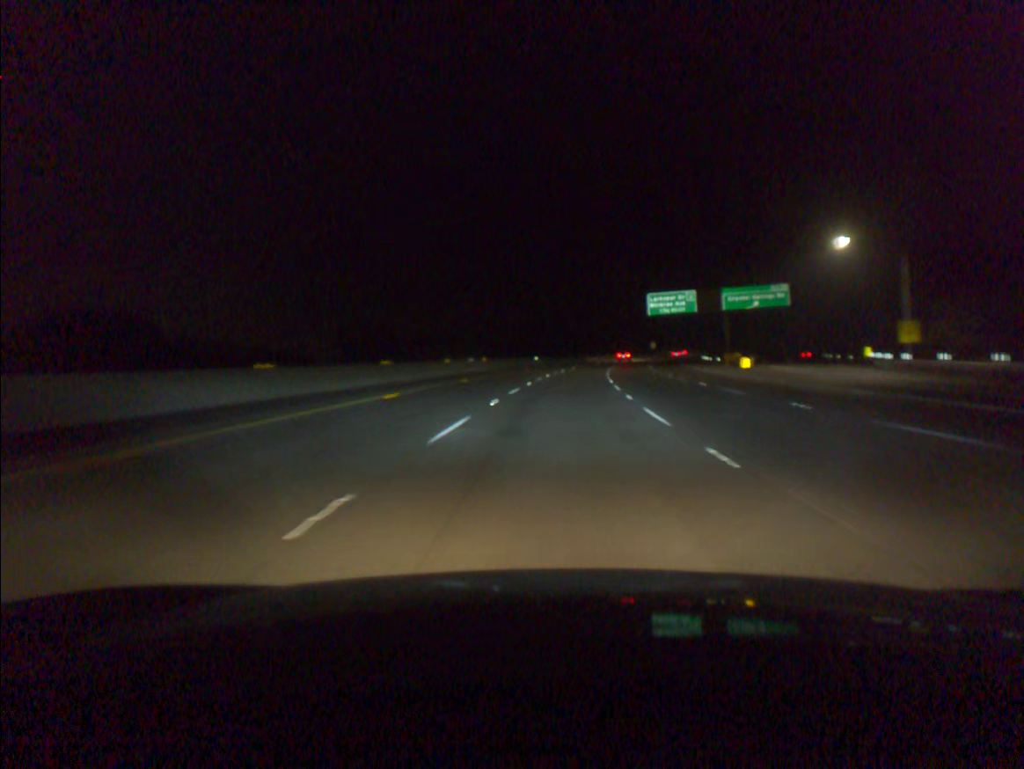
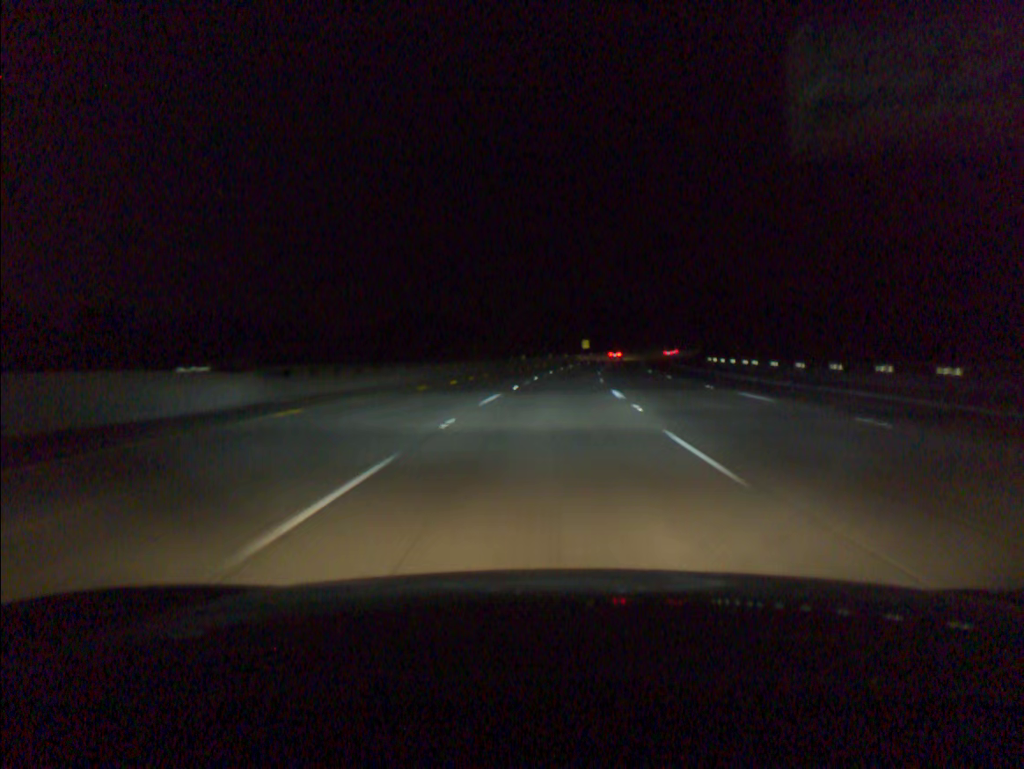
(+5.0, +76.9) m; +7°
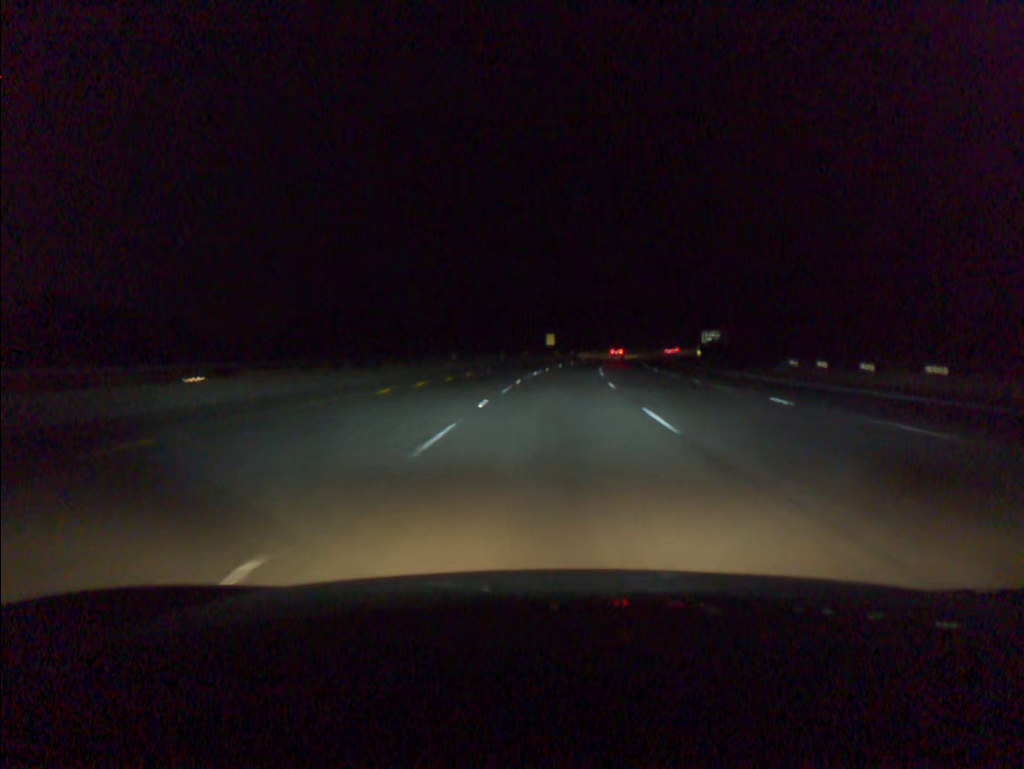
(+1.0, +38.7) m; +3°
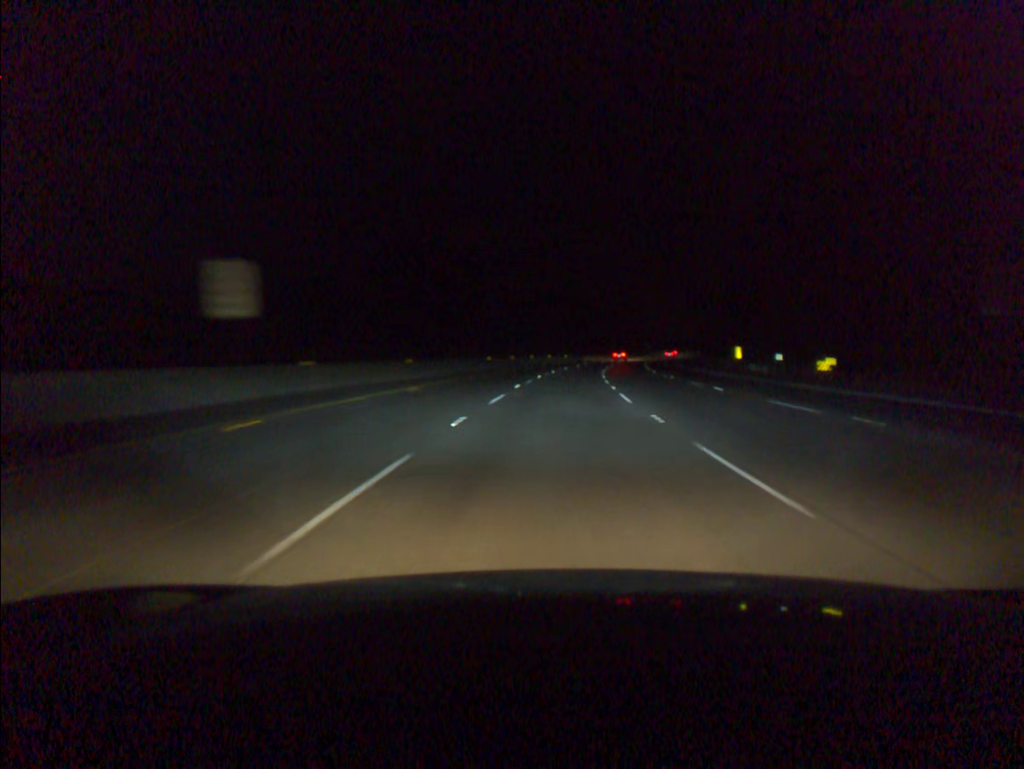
(+6.7, +96.8) m; +8°
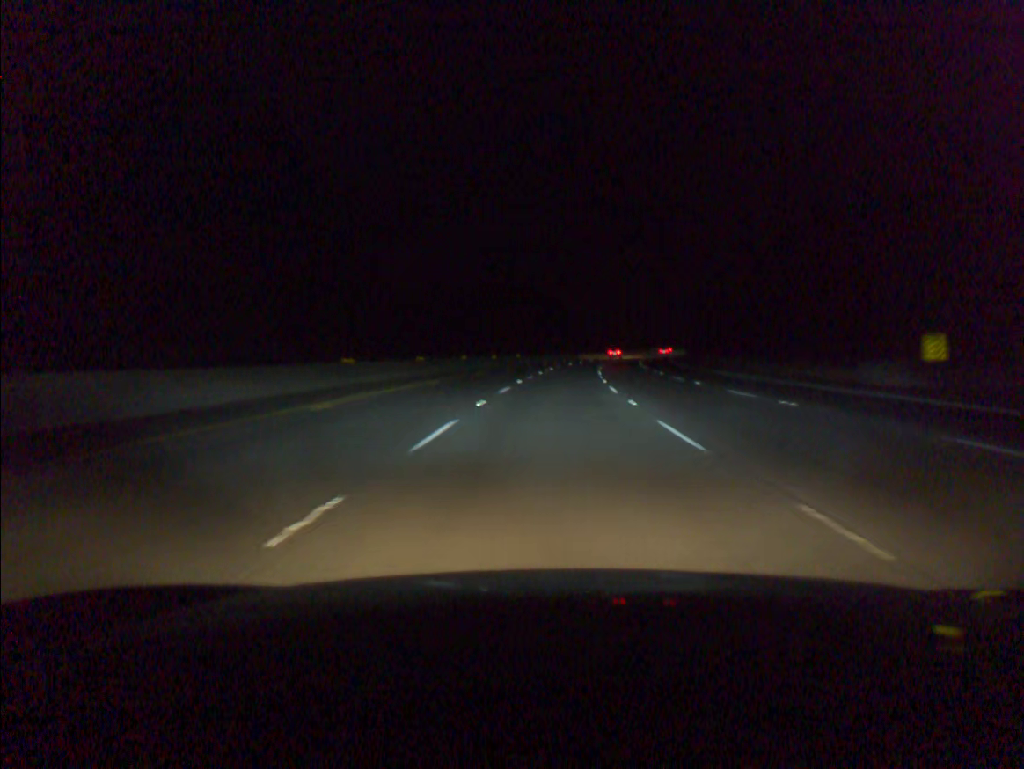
(+1.2, +38.8) m; +4°
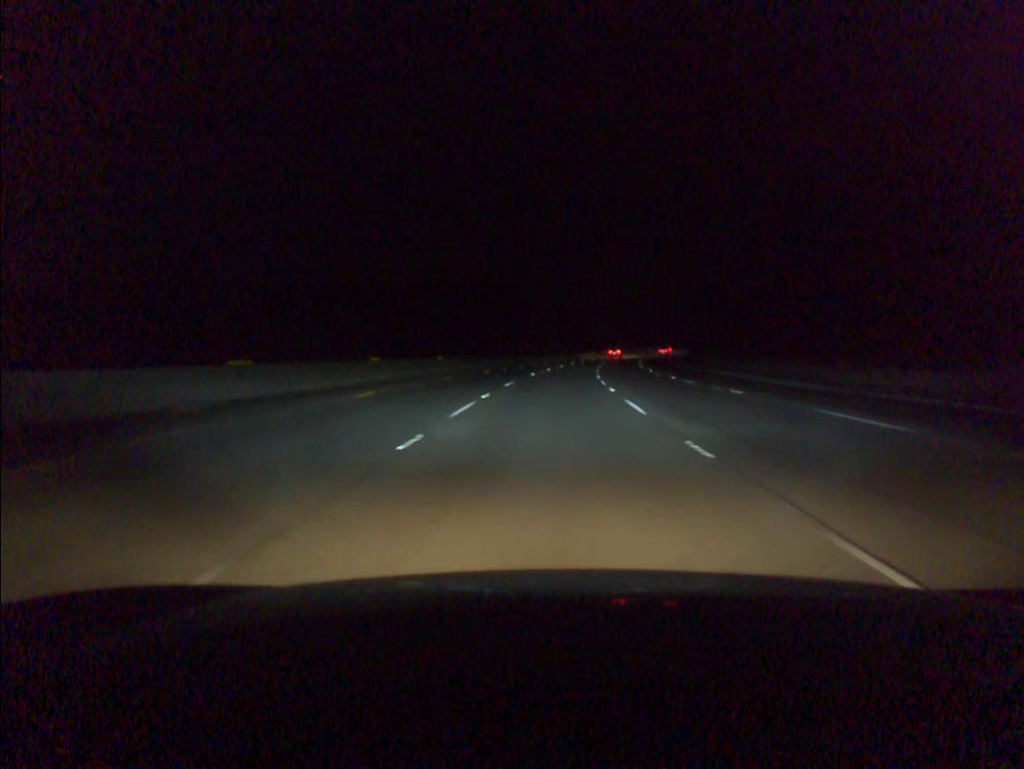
(+1.1, +38.8) m; +3°
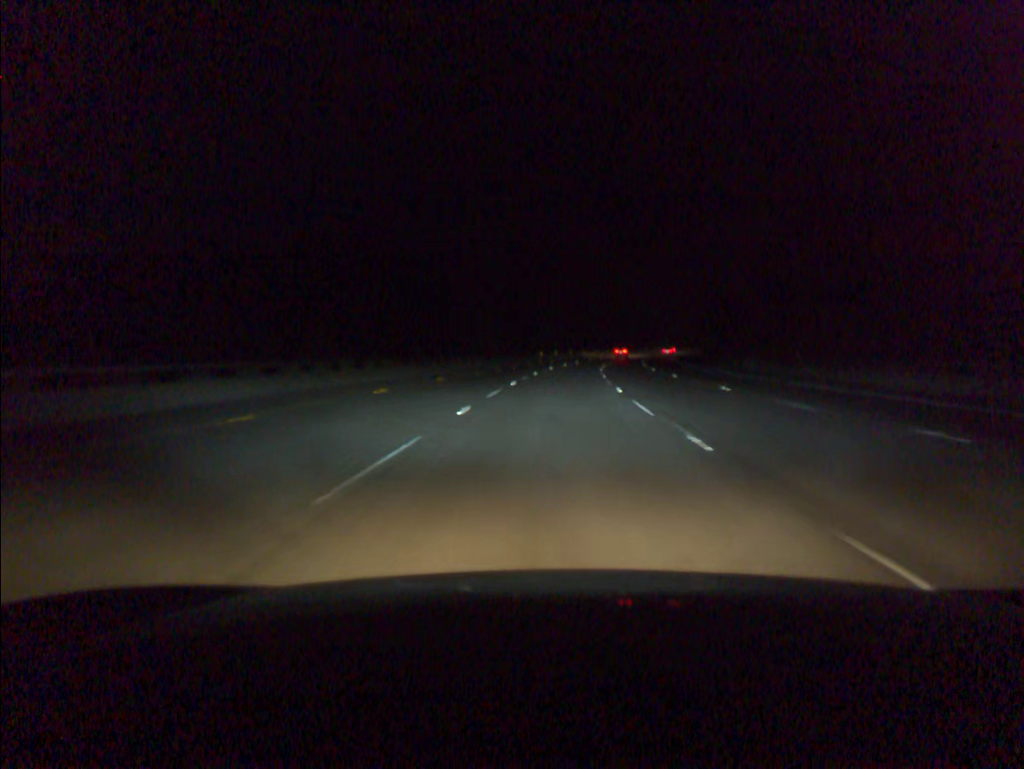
(+2.1, +58.1) m; +4°
